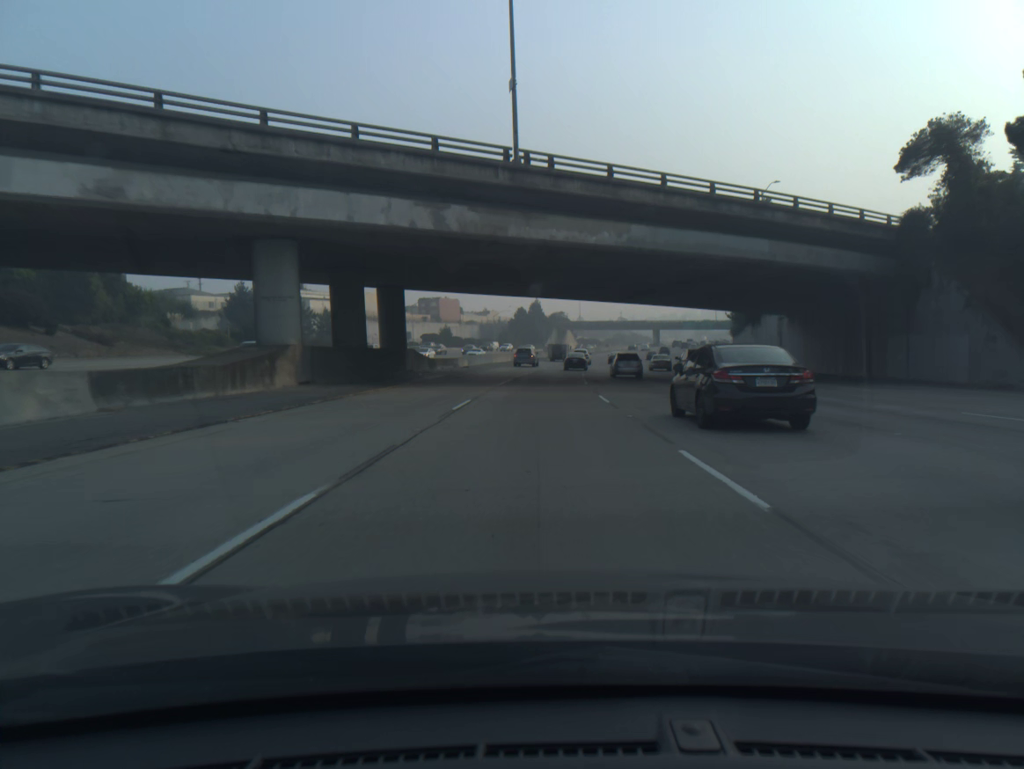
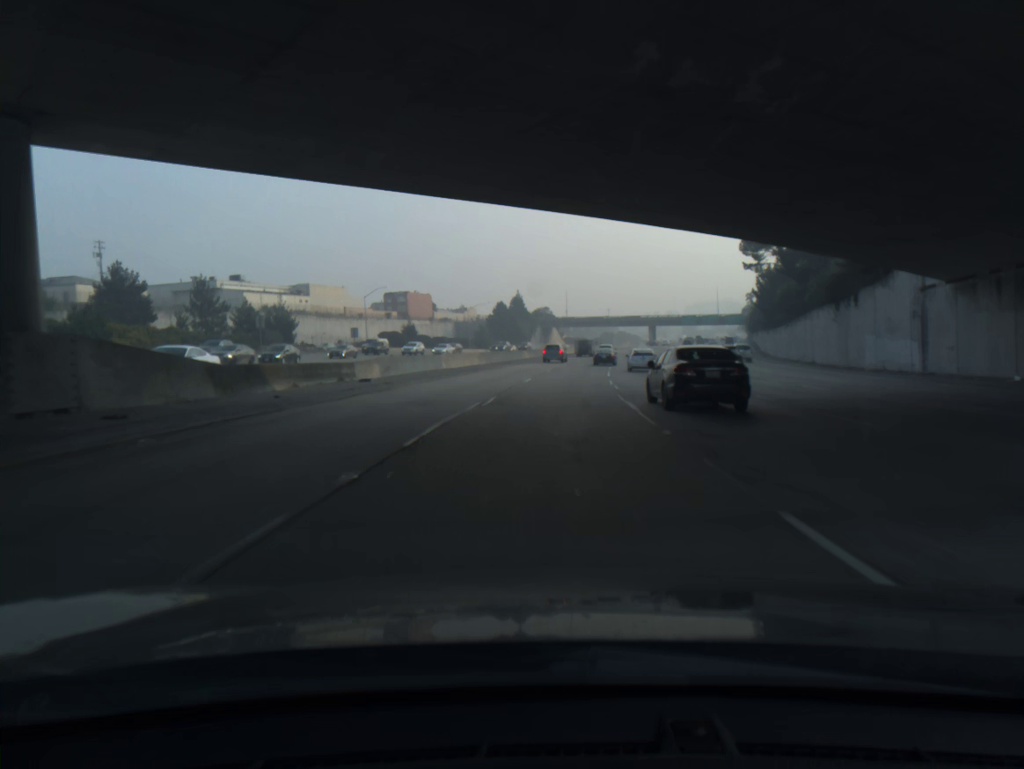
(+0.2, +33.3) m; +1°
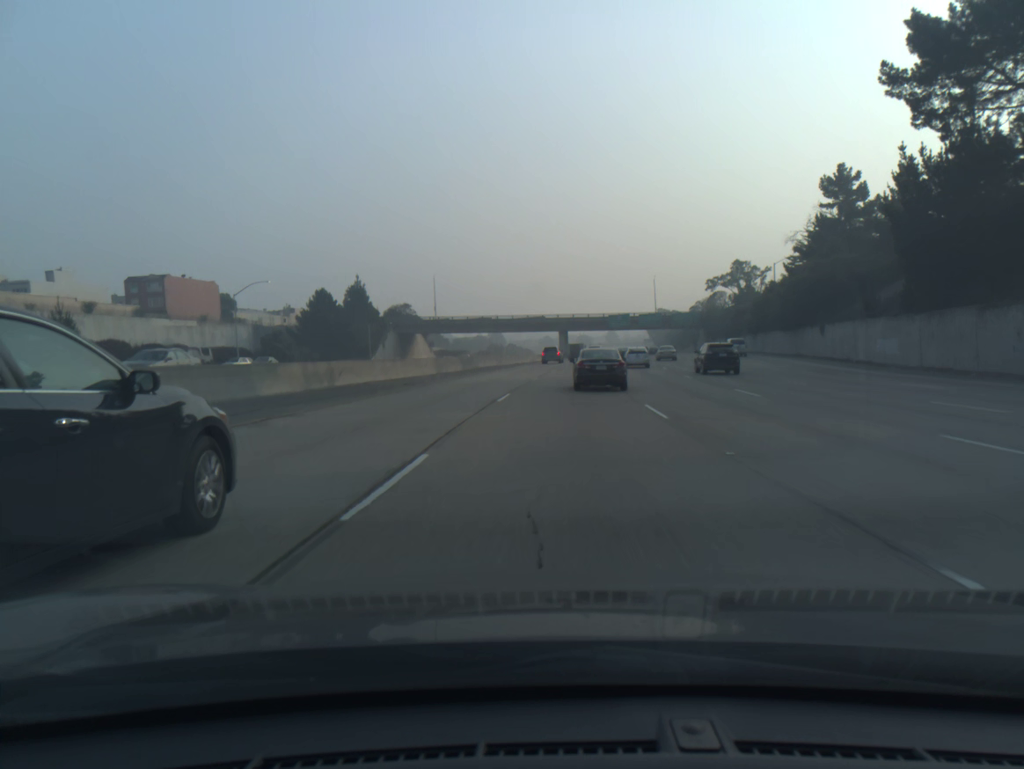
(+6.1, +84.9) m; +8°
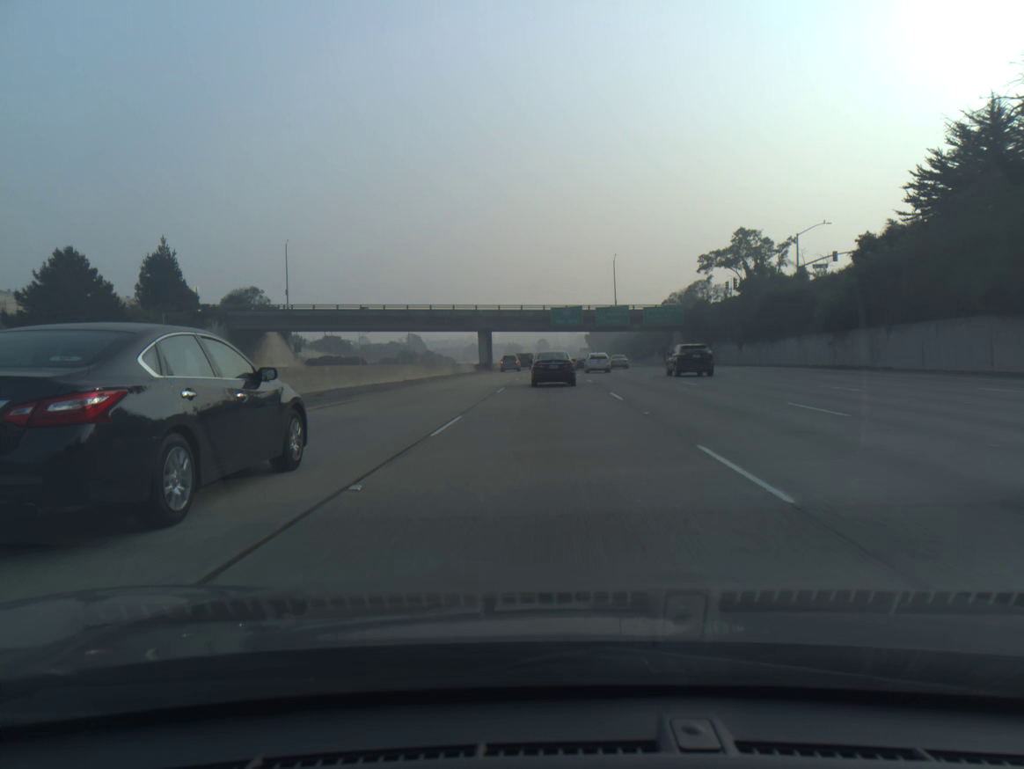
(+2.5, +52.4) m; +5°
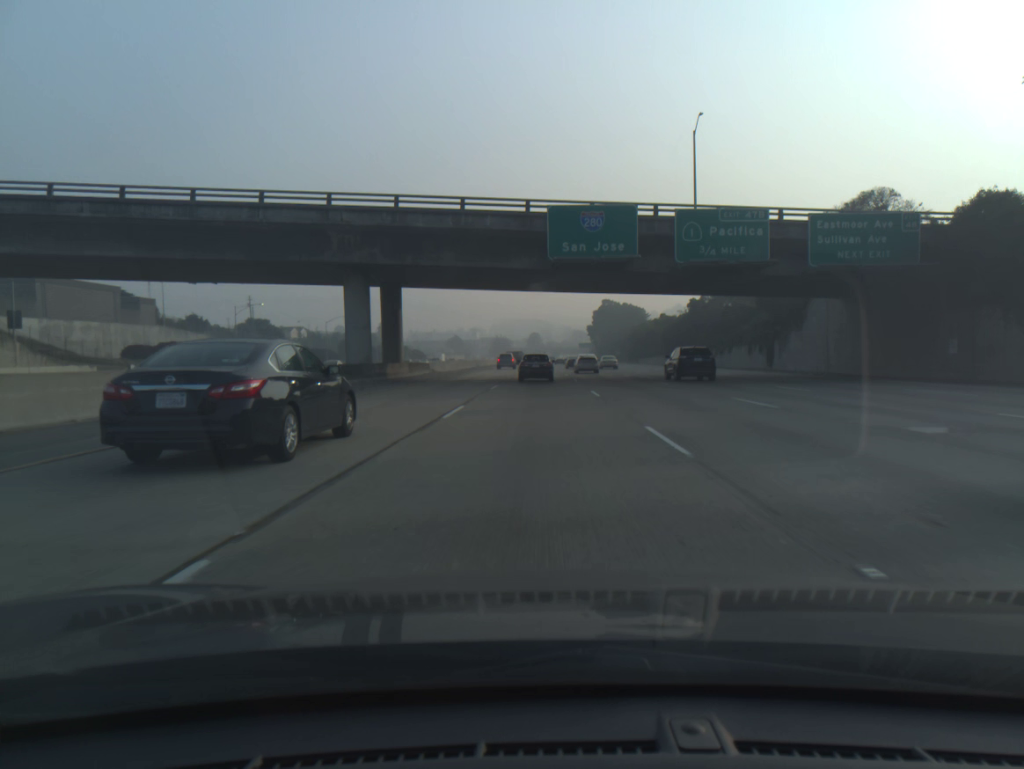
(+0.9, +69.9) m; +1°
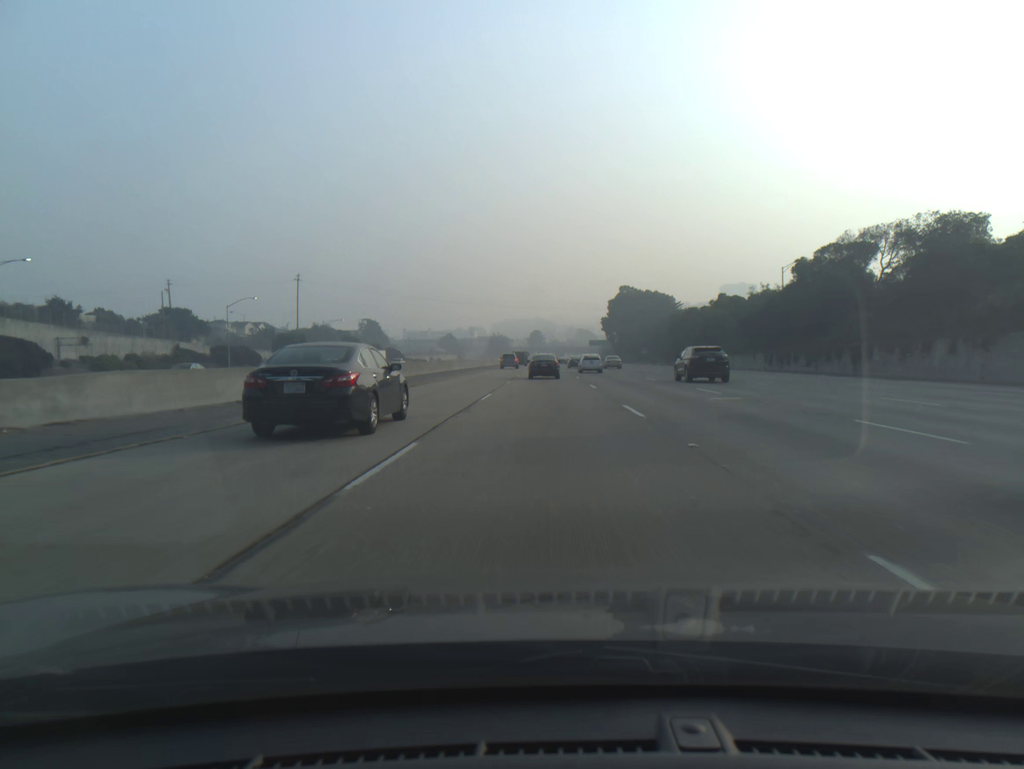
(-0.2, +52.5) m; 0°
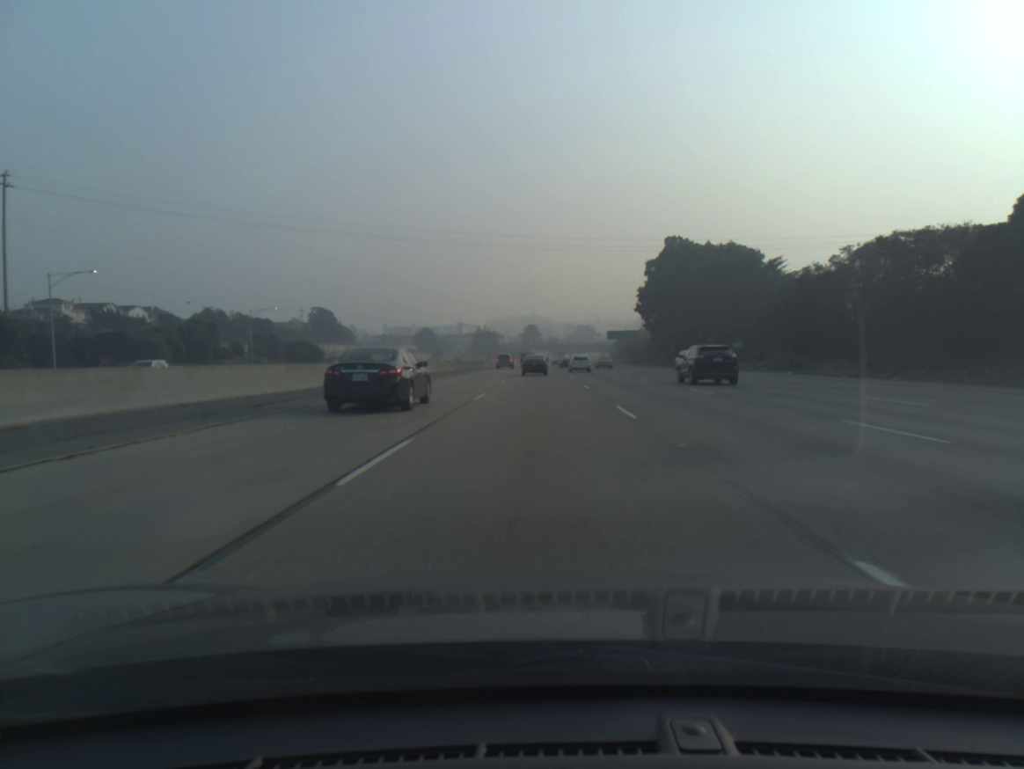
(+0.4, +87.5) m; 0°
